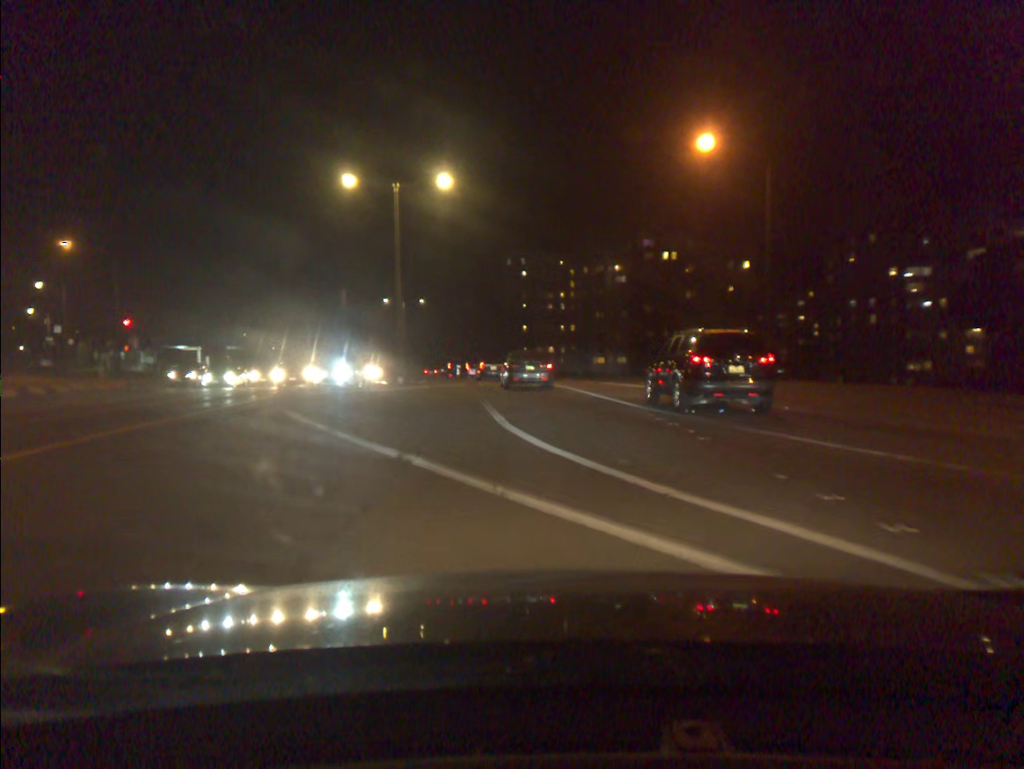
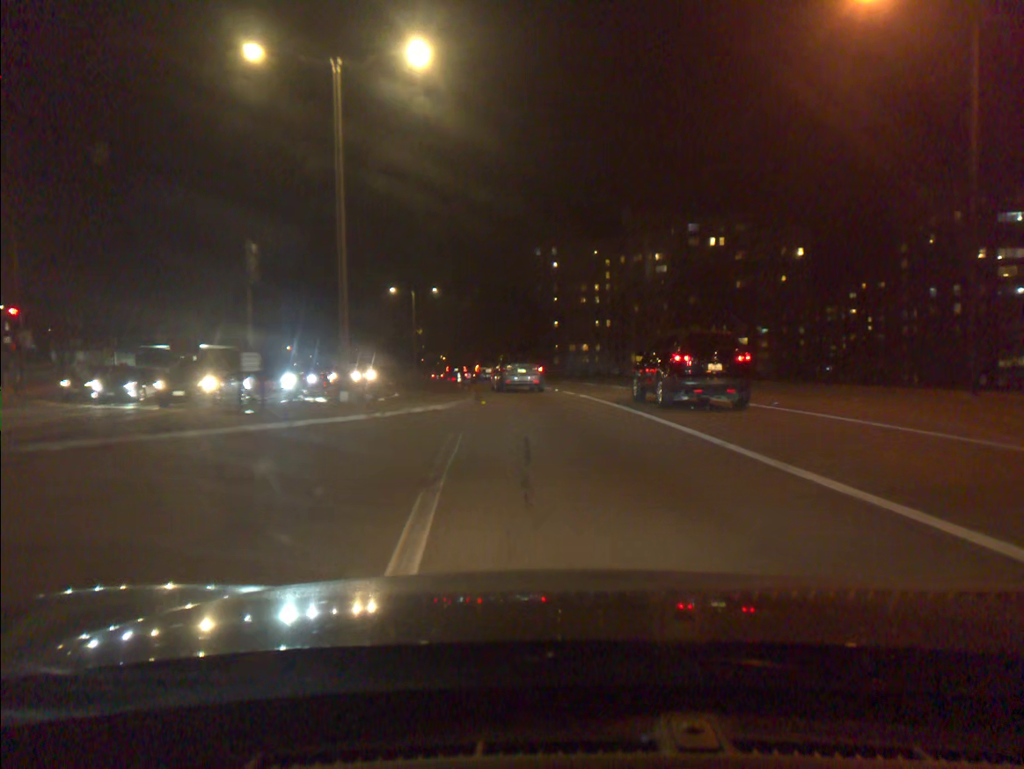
(-0.4, +15.1) m; -2°
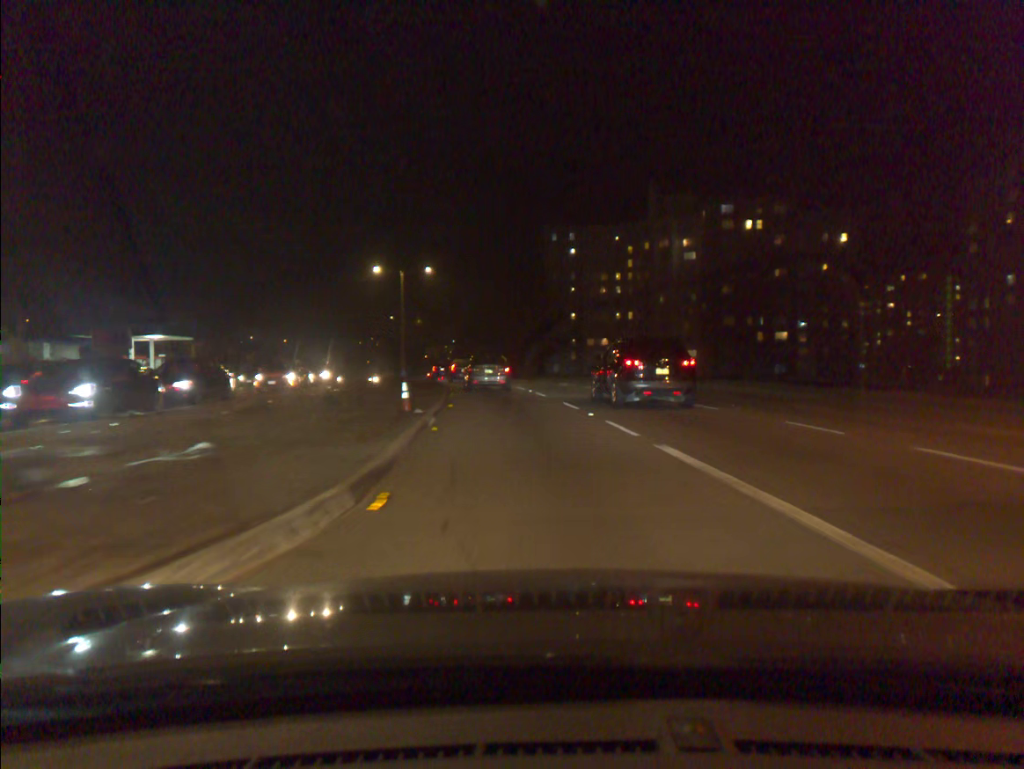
(-0.1, +14.9) m; -1°
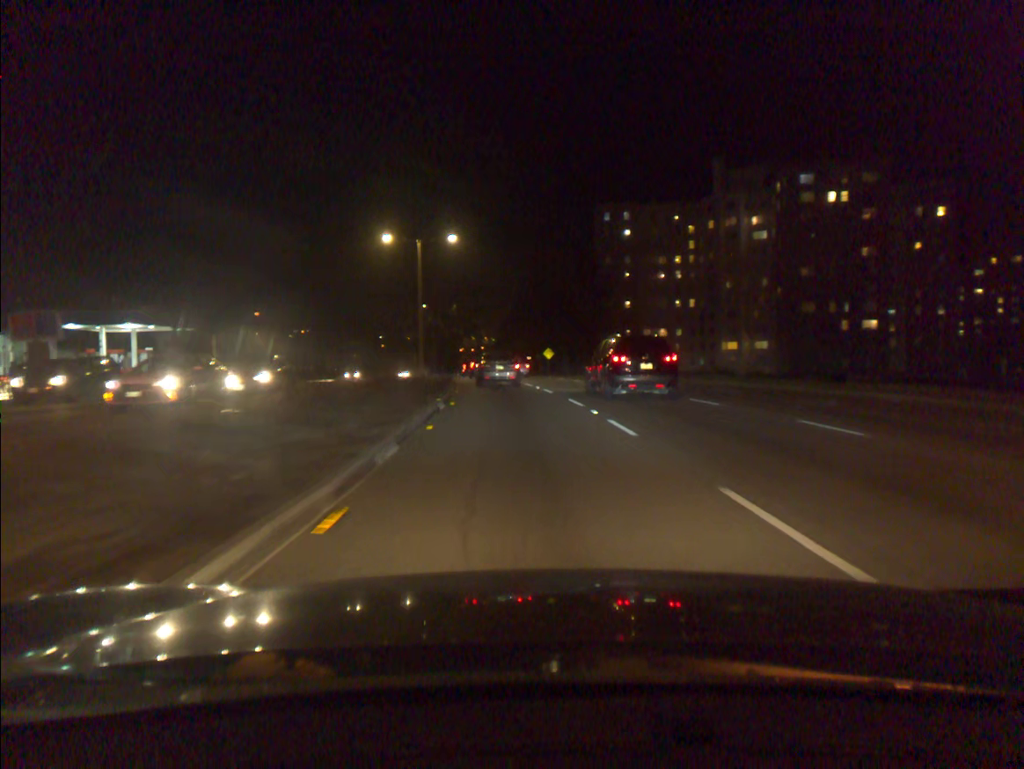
(-0.4, +15.1) m; -3°
